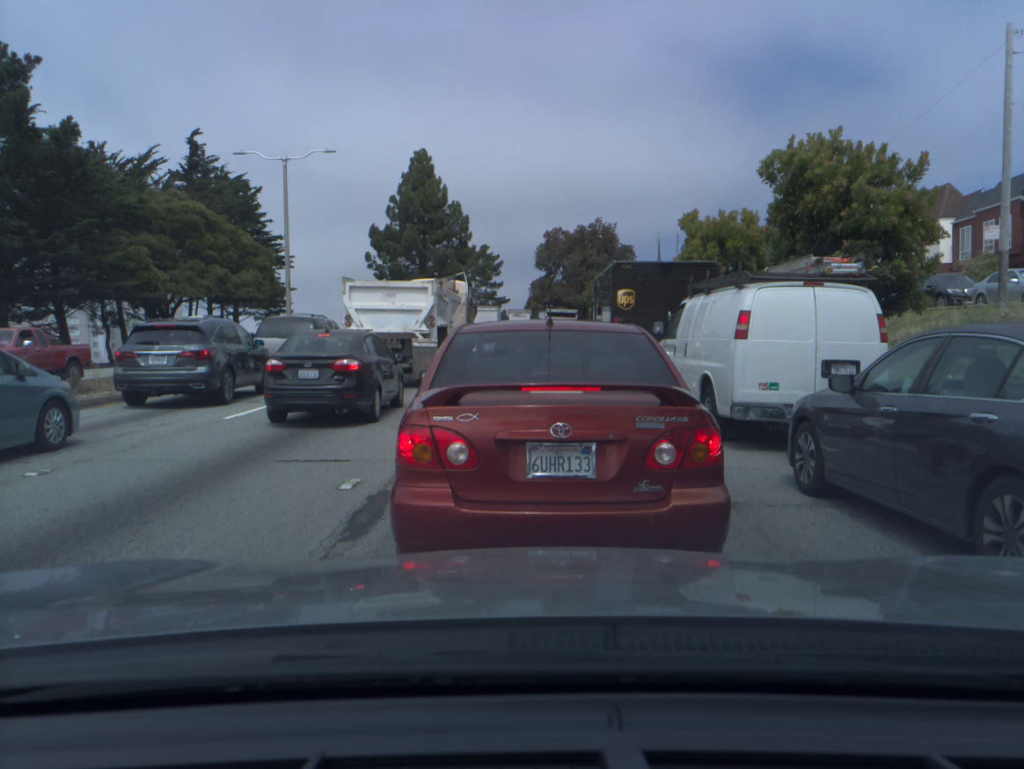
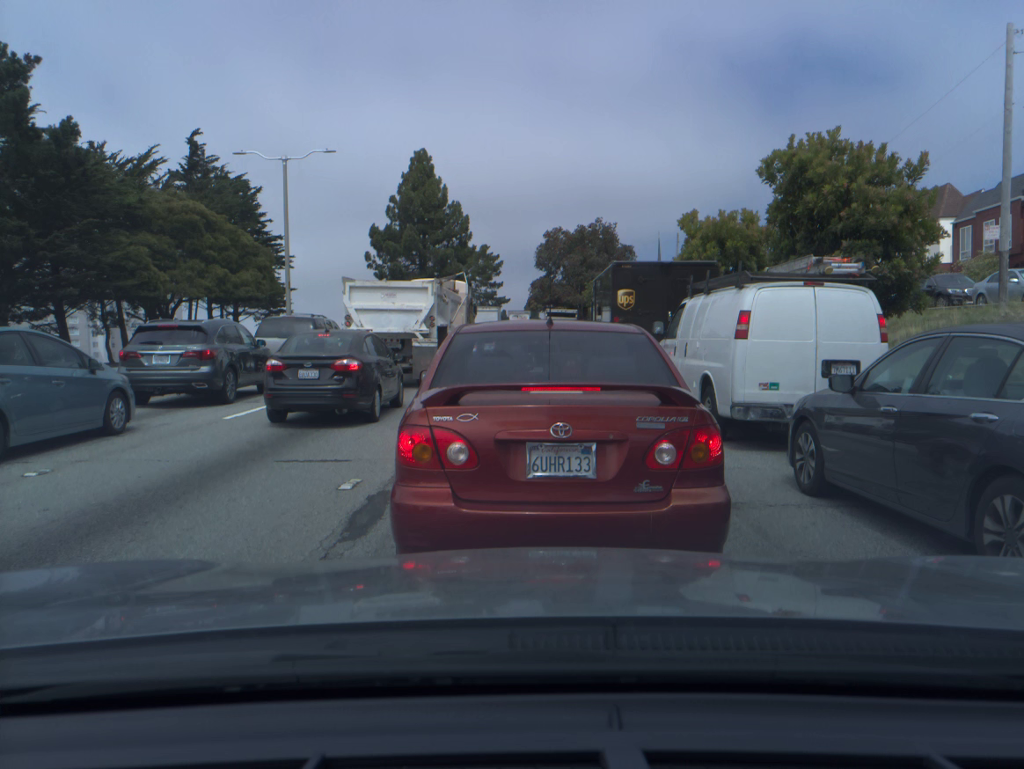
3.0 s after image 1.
(0.0, 0.0) m; 0°
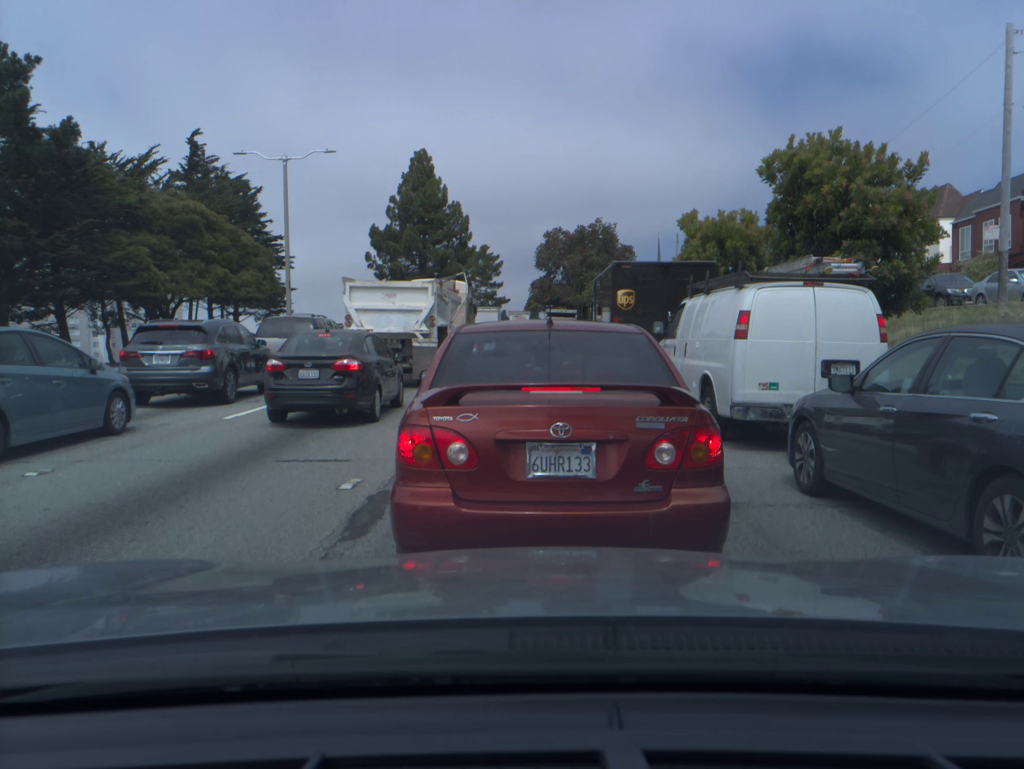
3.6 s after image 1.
(0.0, 0.0) m; 0°
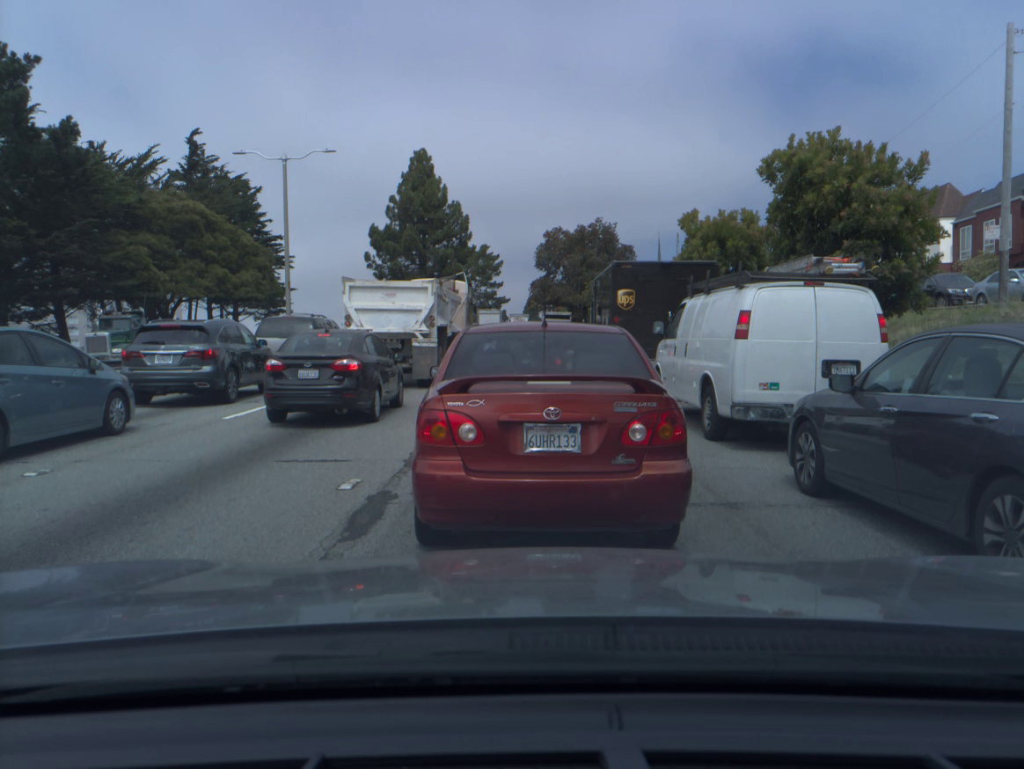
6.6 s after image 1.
(0.0, 0.0) m; 0°
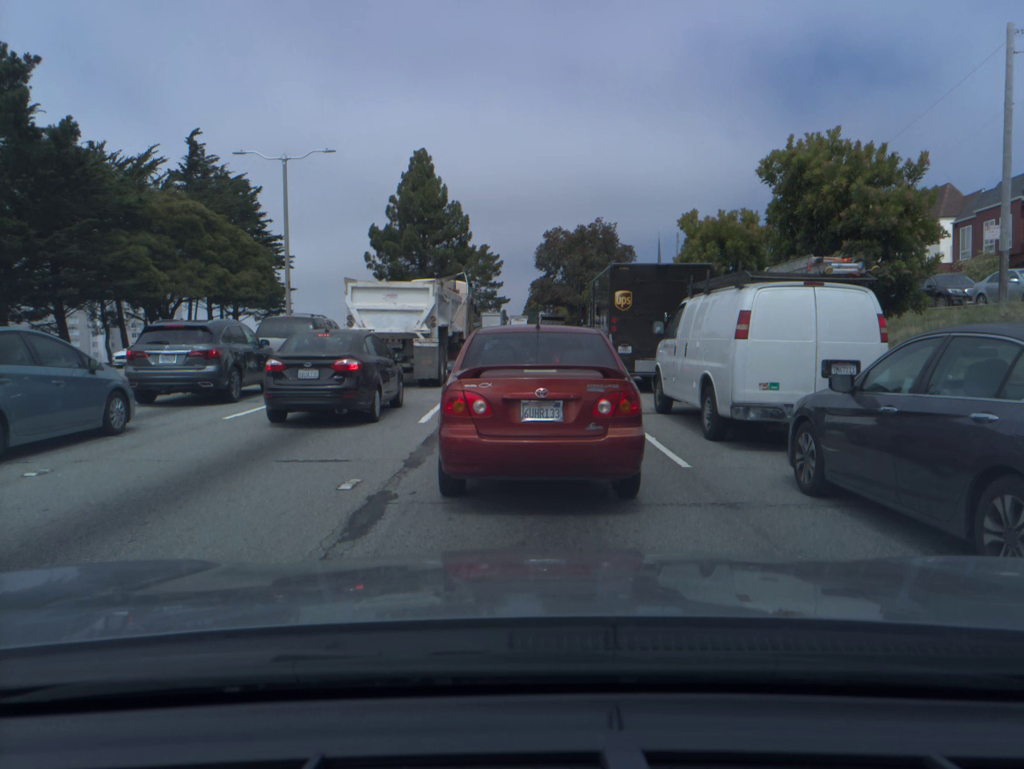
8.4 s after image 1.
(0.0, 0.0) m; 0°
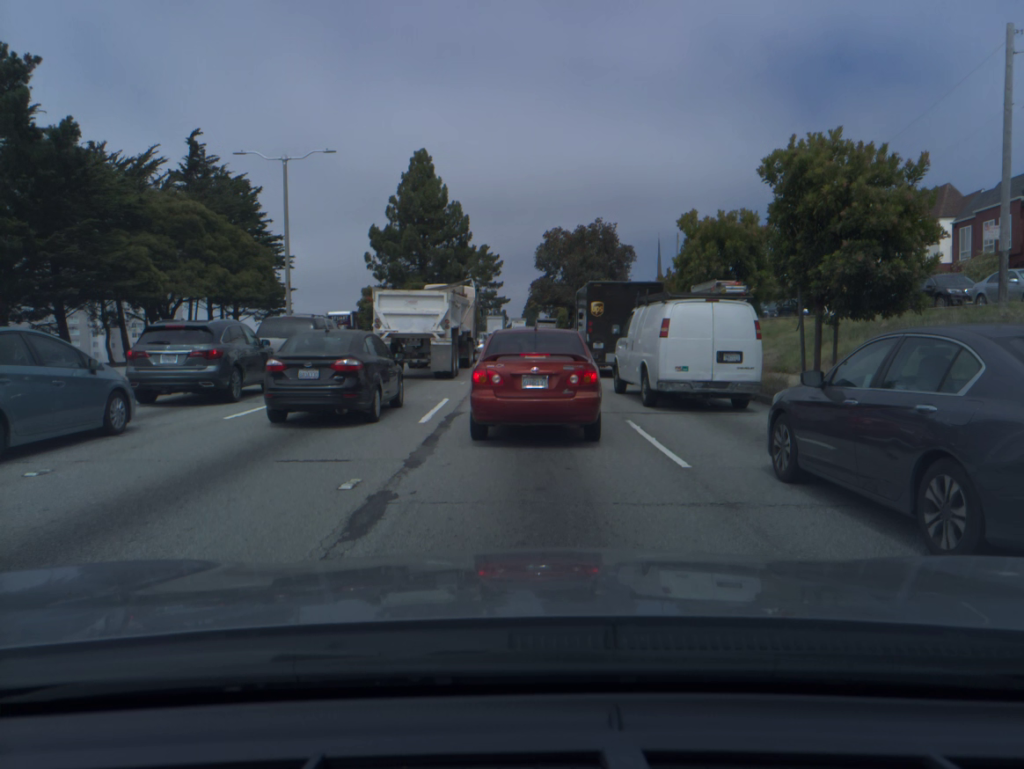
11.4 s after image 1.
(0.0, 0.0) m; 0°
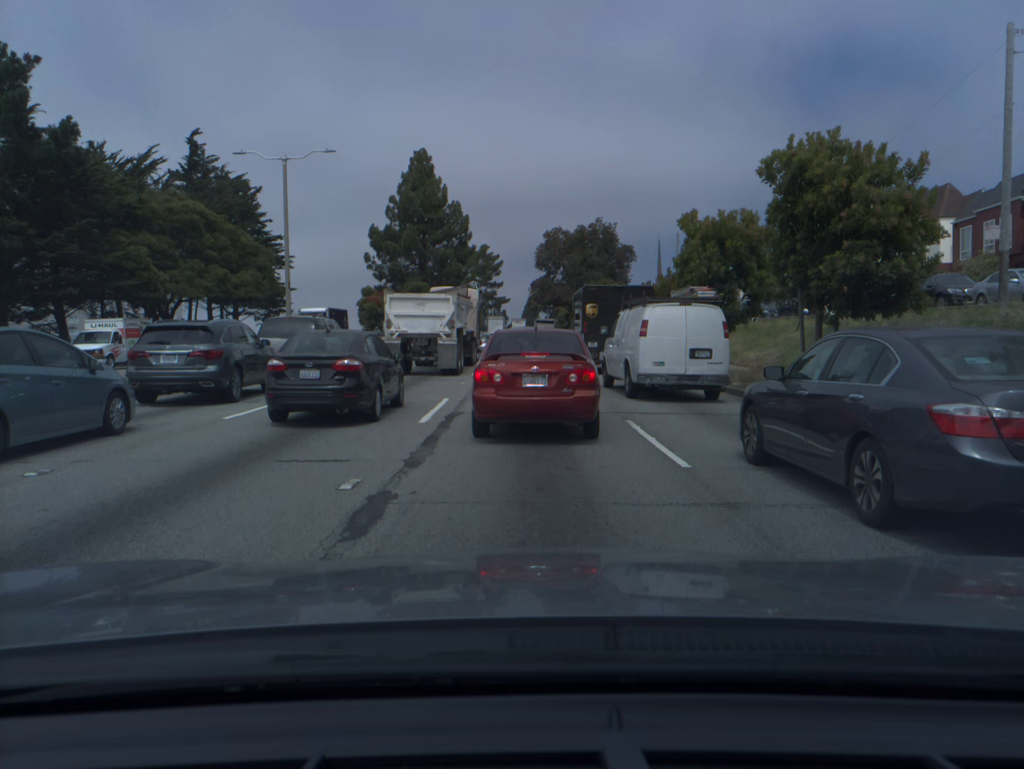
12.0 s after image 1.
(0.0, 0.0) m; 0°
